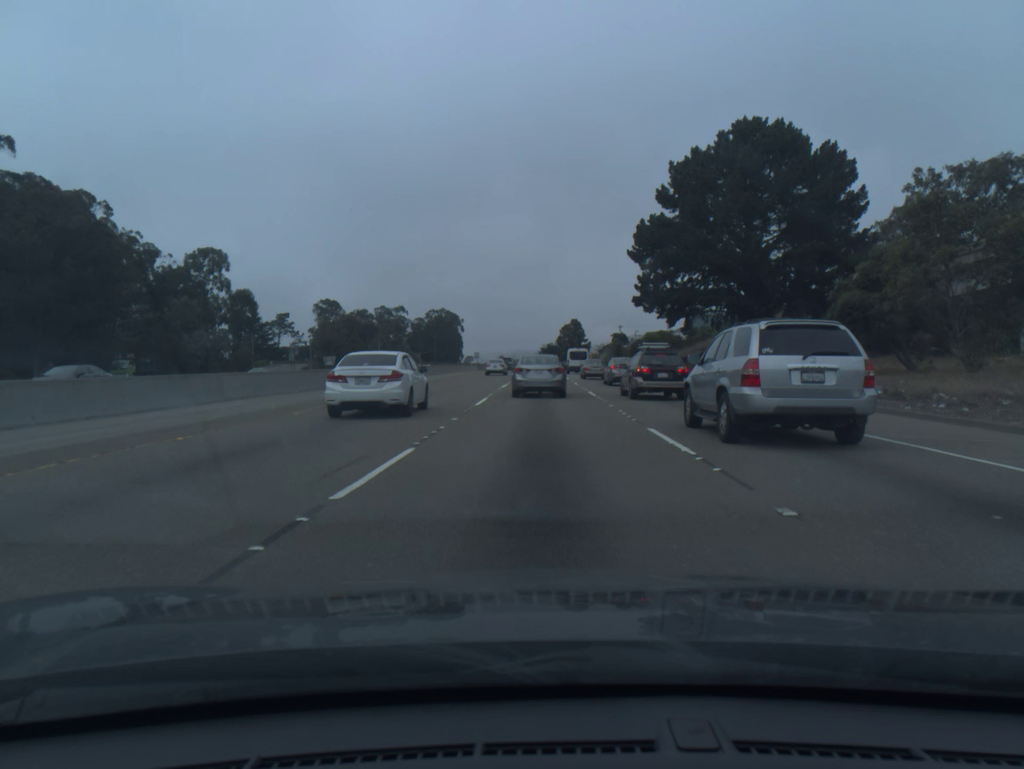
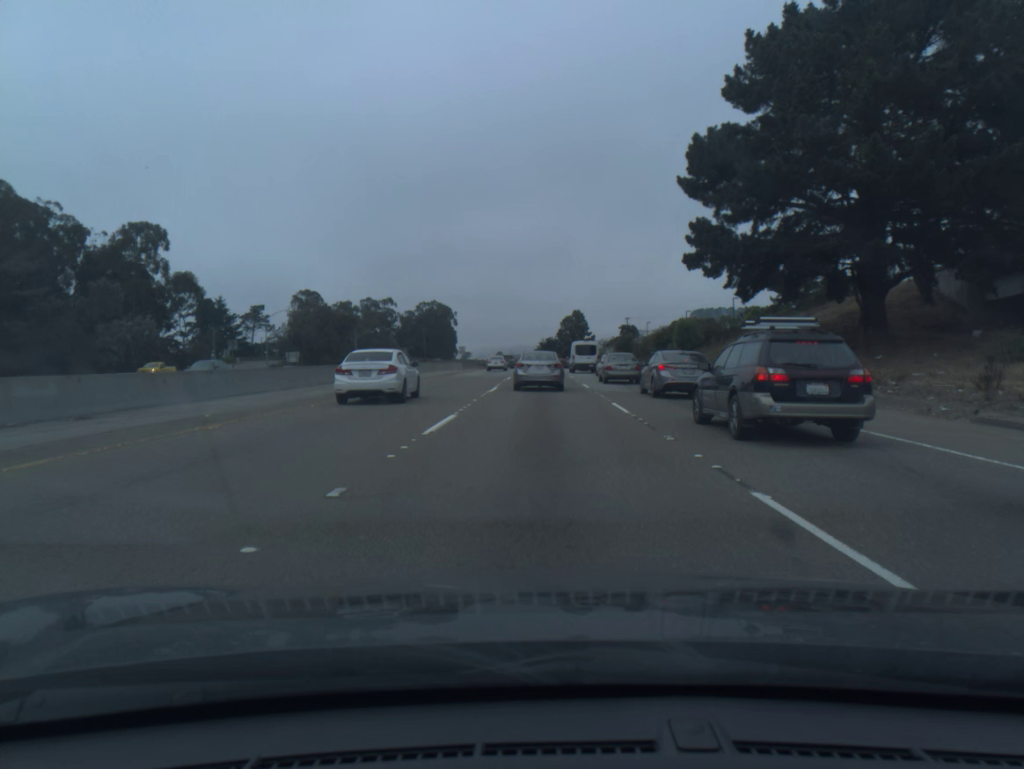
(-0.1, +23.8) m; 0°
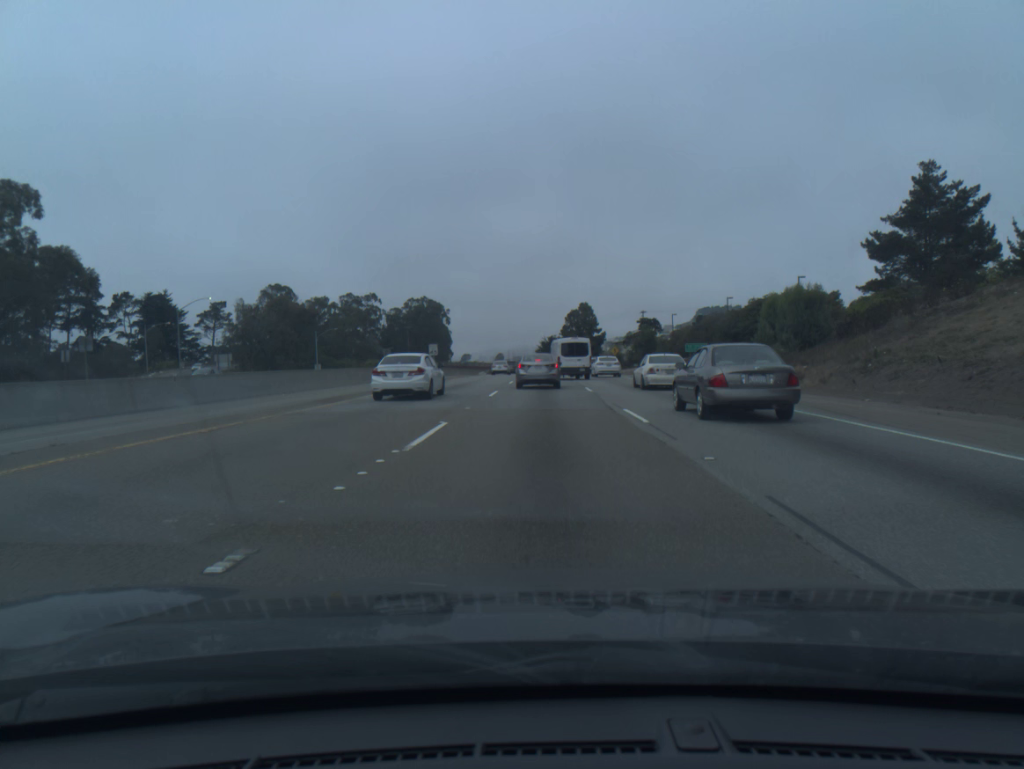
(-0.1, +31.5) m; 0°
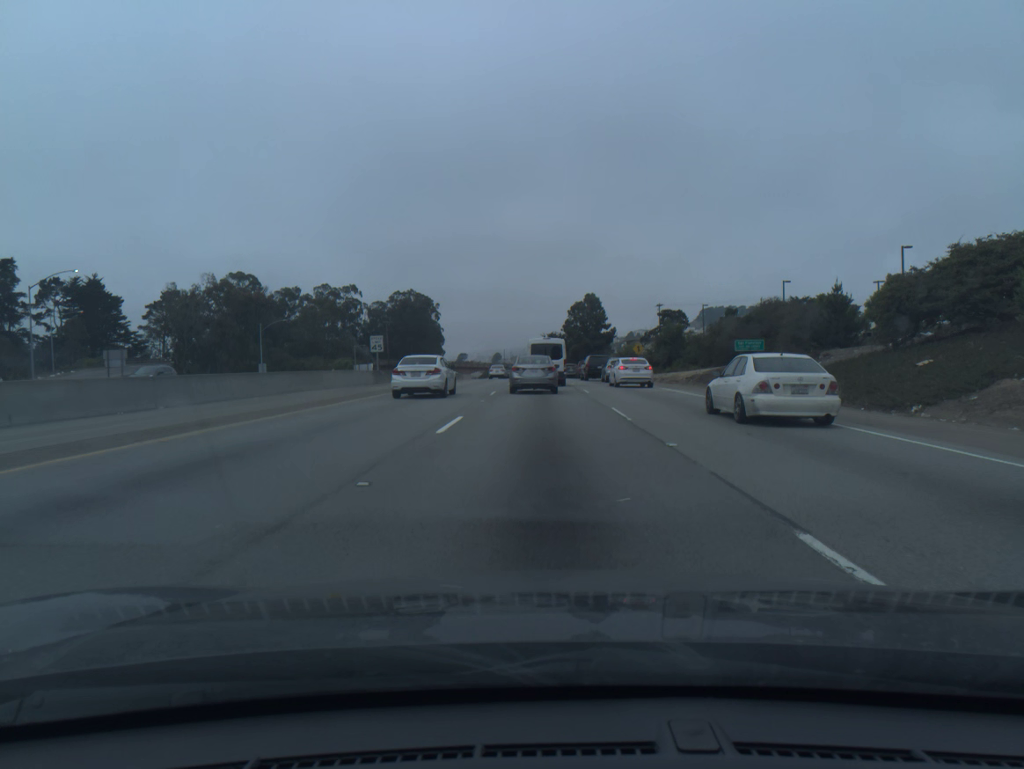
(+0.1, +27.2) m; 0°
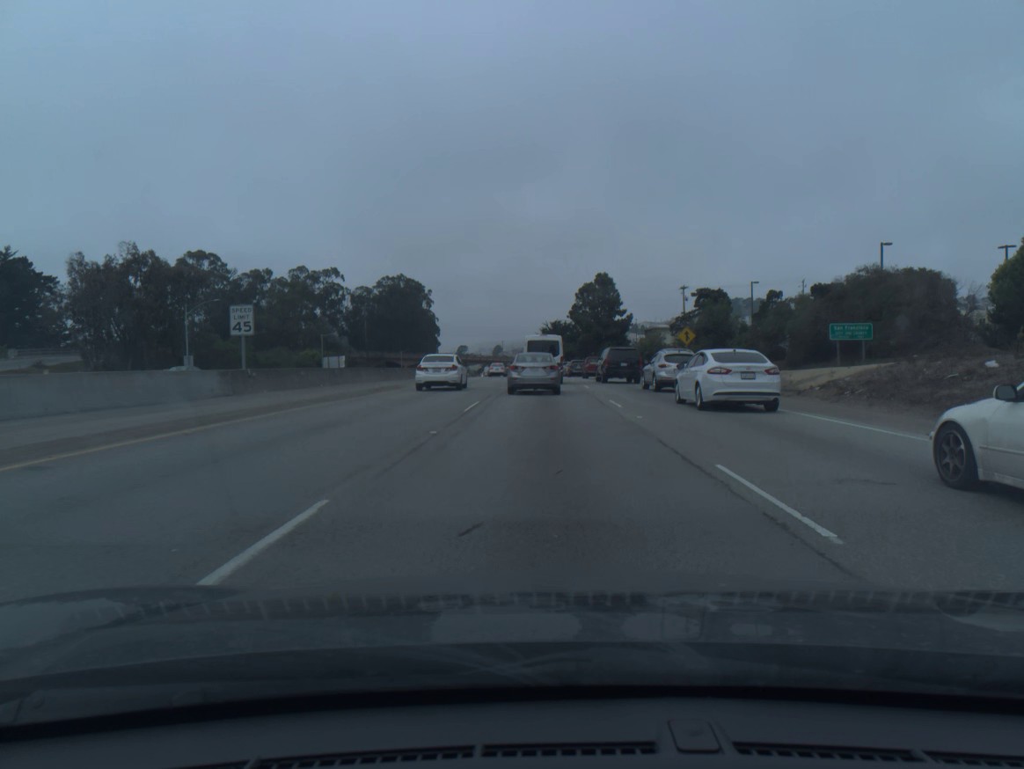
(-0.1, +25.2) m; 0°
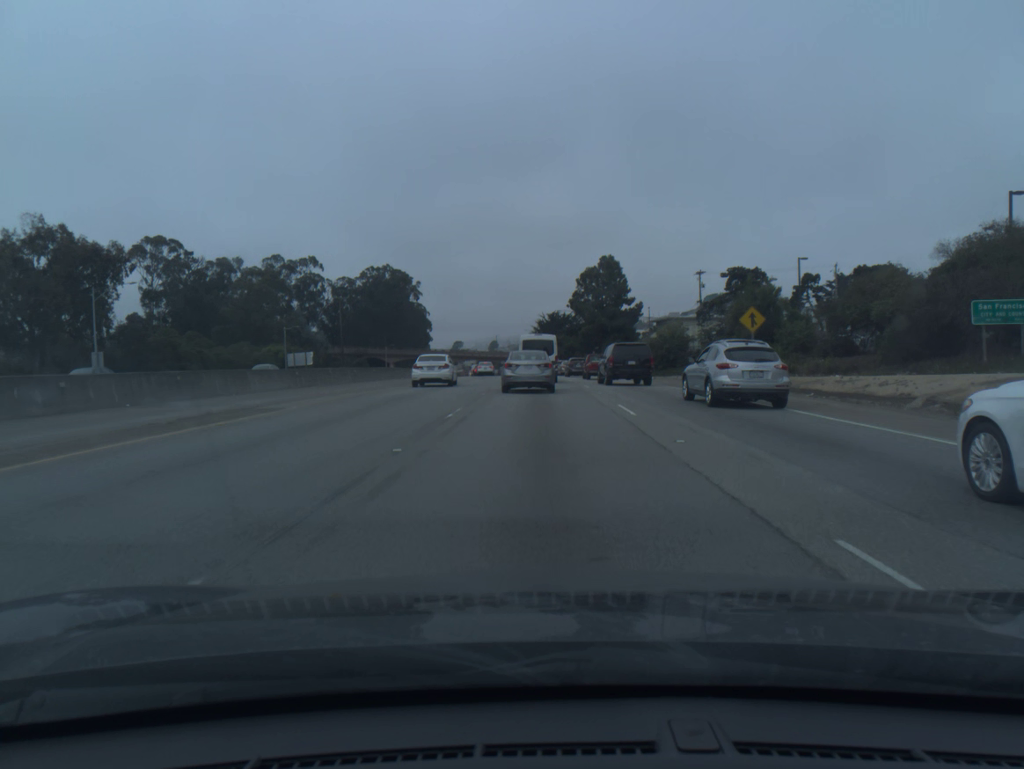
(+0.1, +18.1) m; 0°
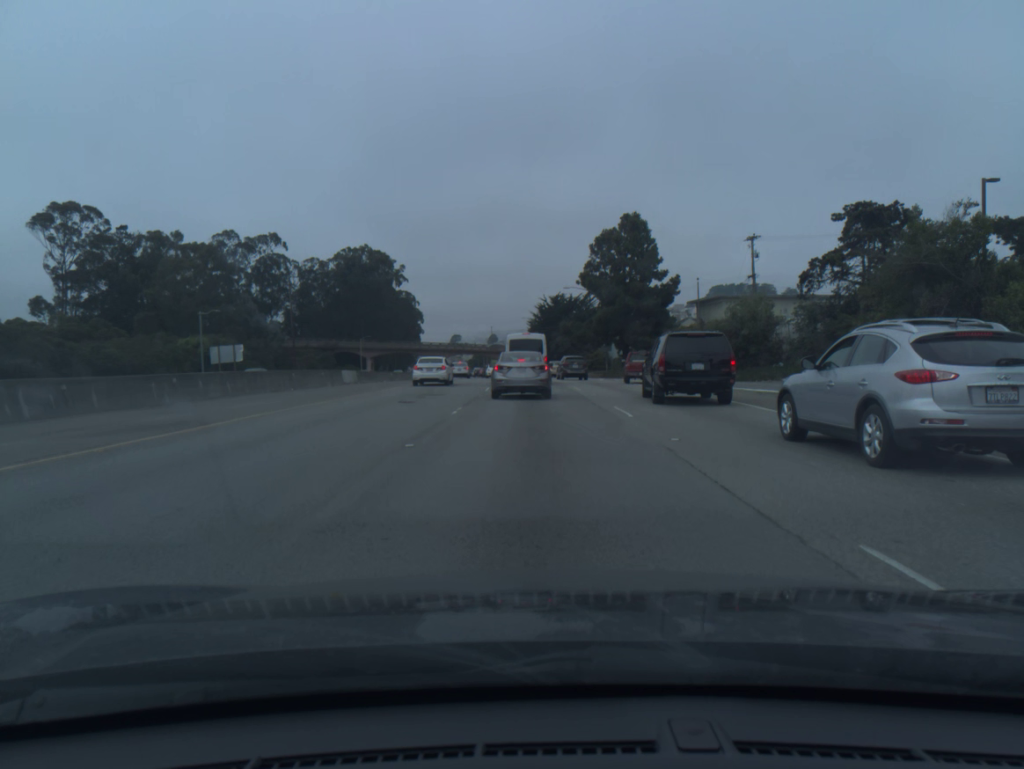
(-0.1, +29.2) m; 0°
